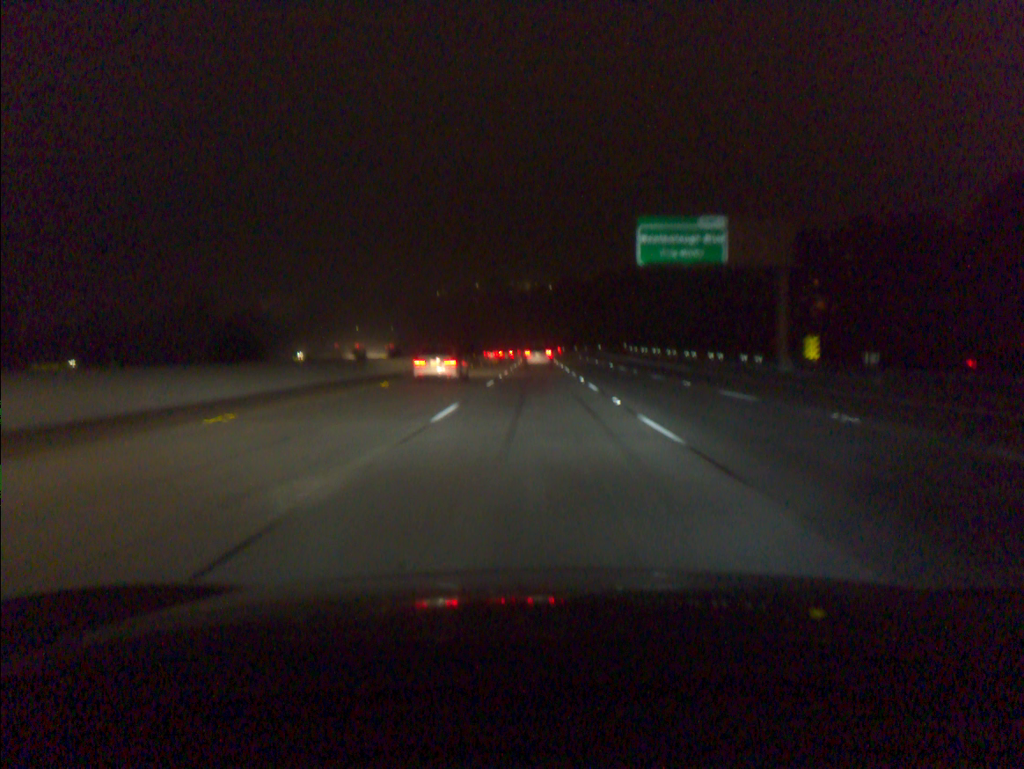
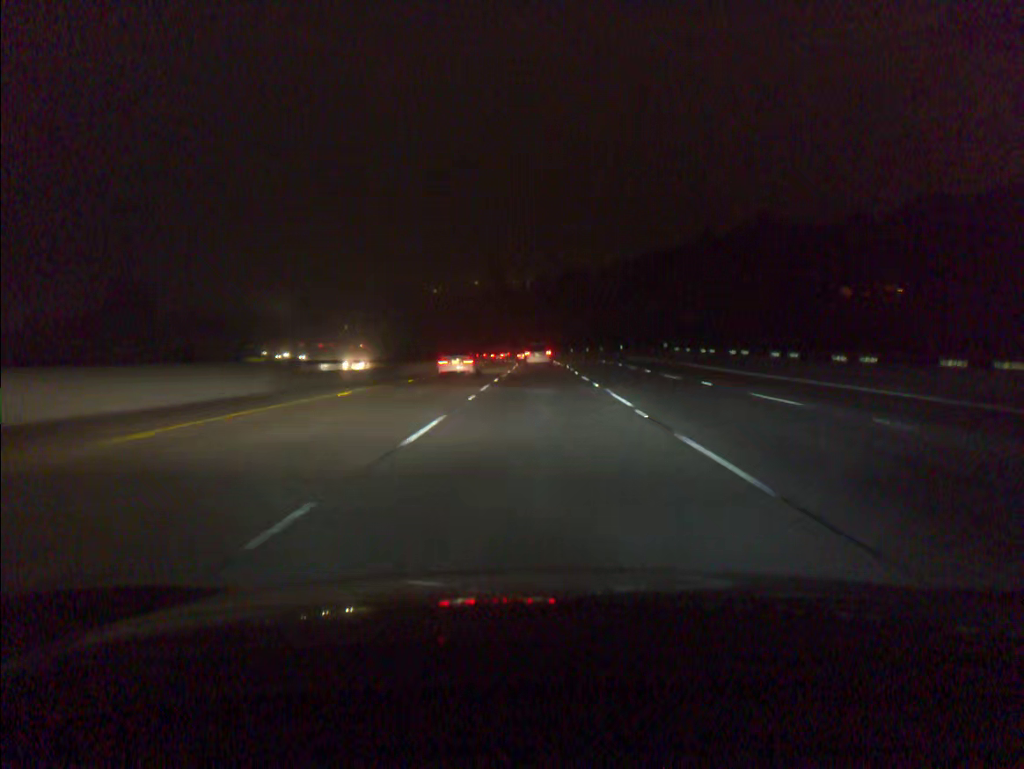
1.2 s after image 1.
(-0.1, +32.7) m; 0°
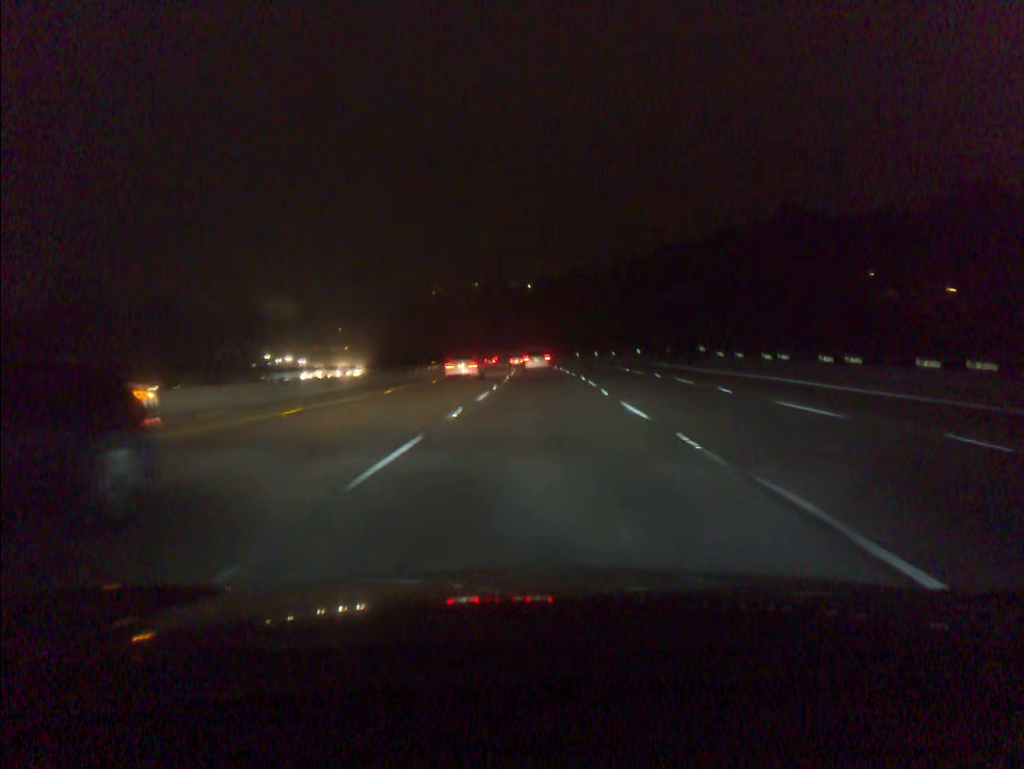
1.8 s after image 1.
(0.0, +16.2) m; 0°
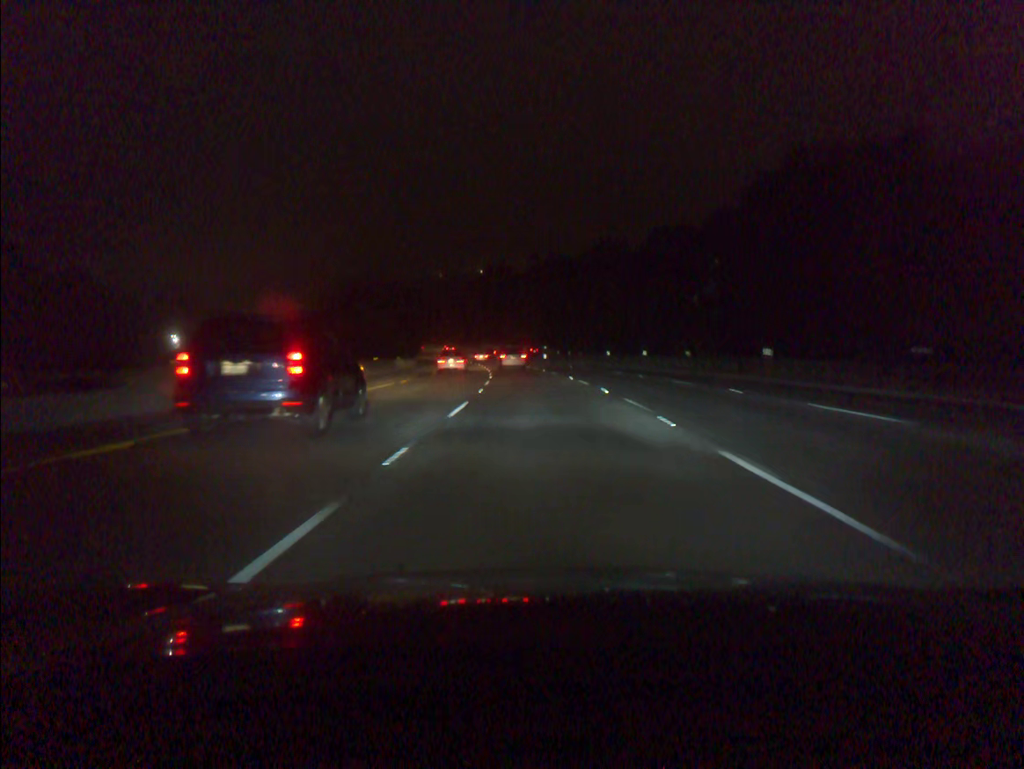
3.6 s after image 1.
(-0.1, +48.3) m; -1°
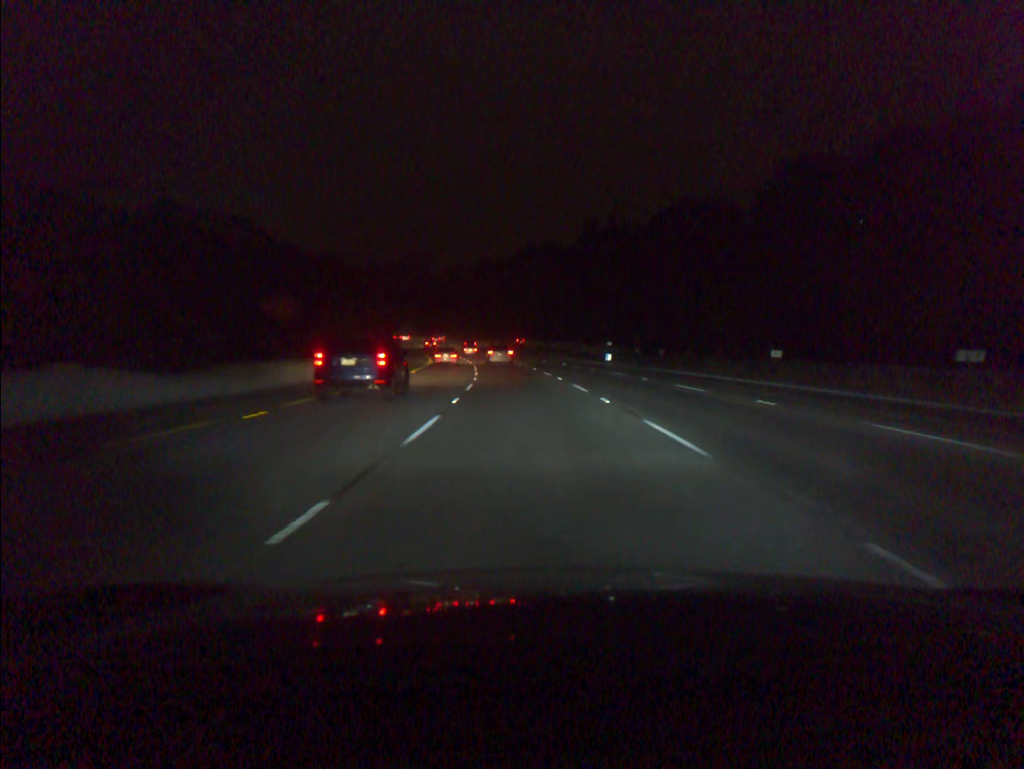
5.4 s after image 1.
(-1.2, +48.1) m; -3°
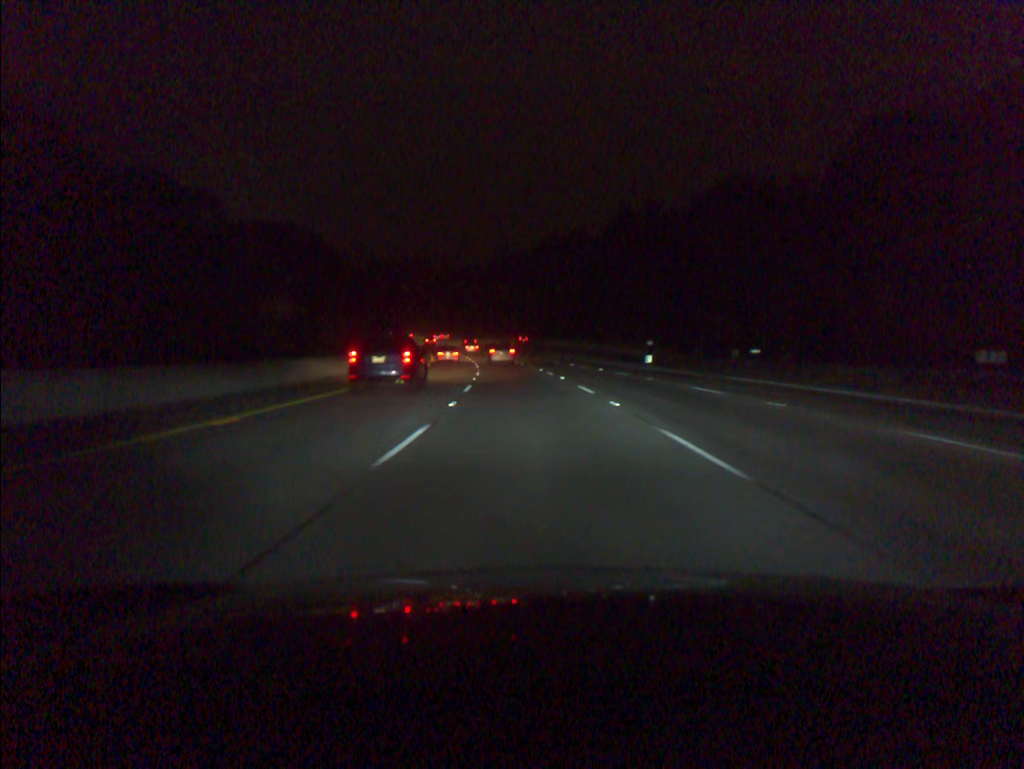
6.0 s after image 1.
(-0.2, +16.1) m; -2°
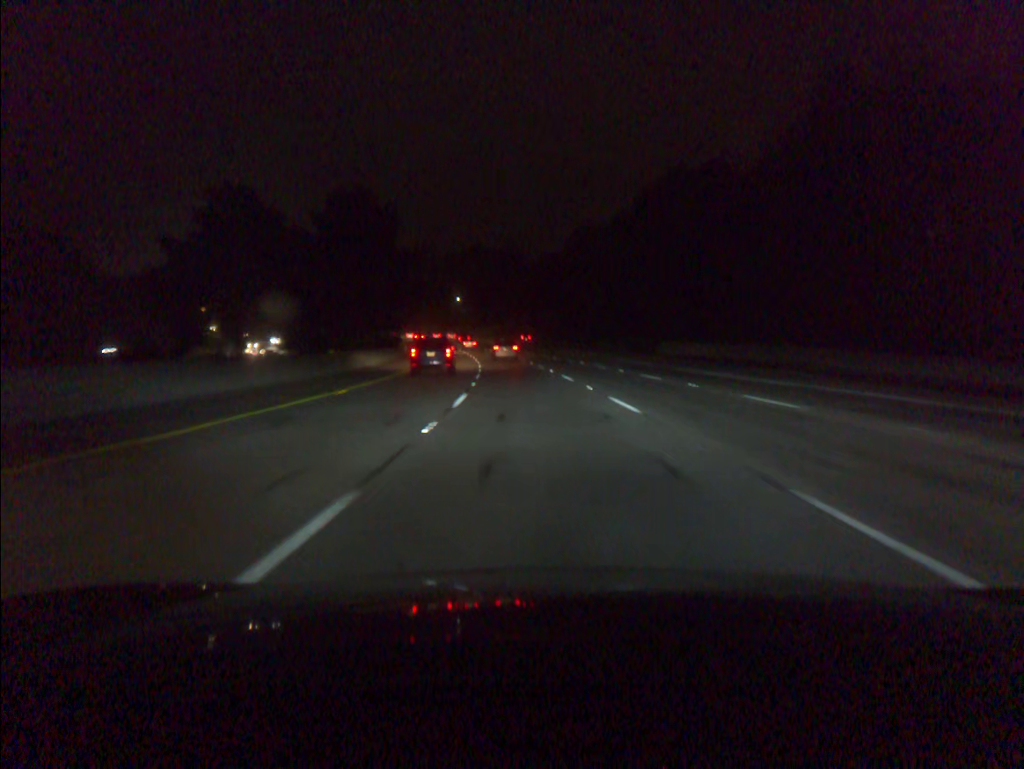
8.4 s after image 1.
(-3.6, +64.7) m; -6°
